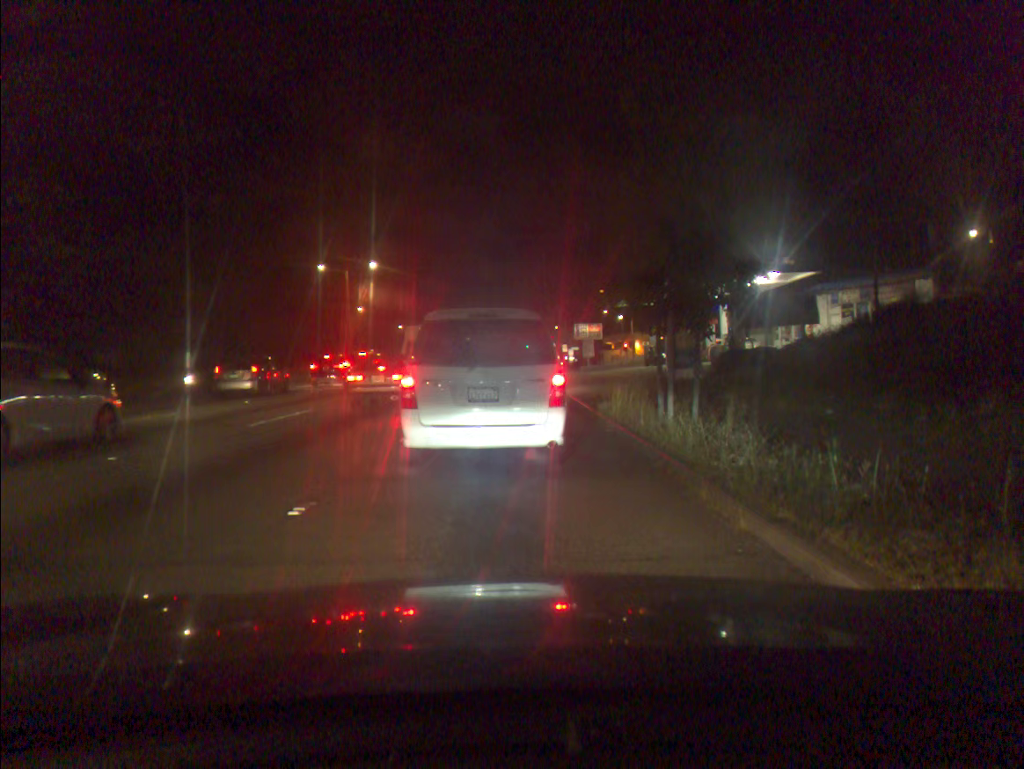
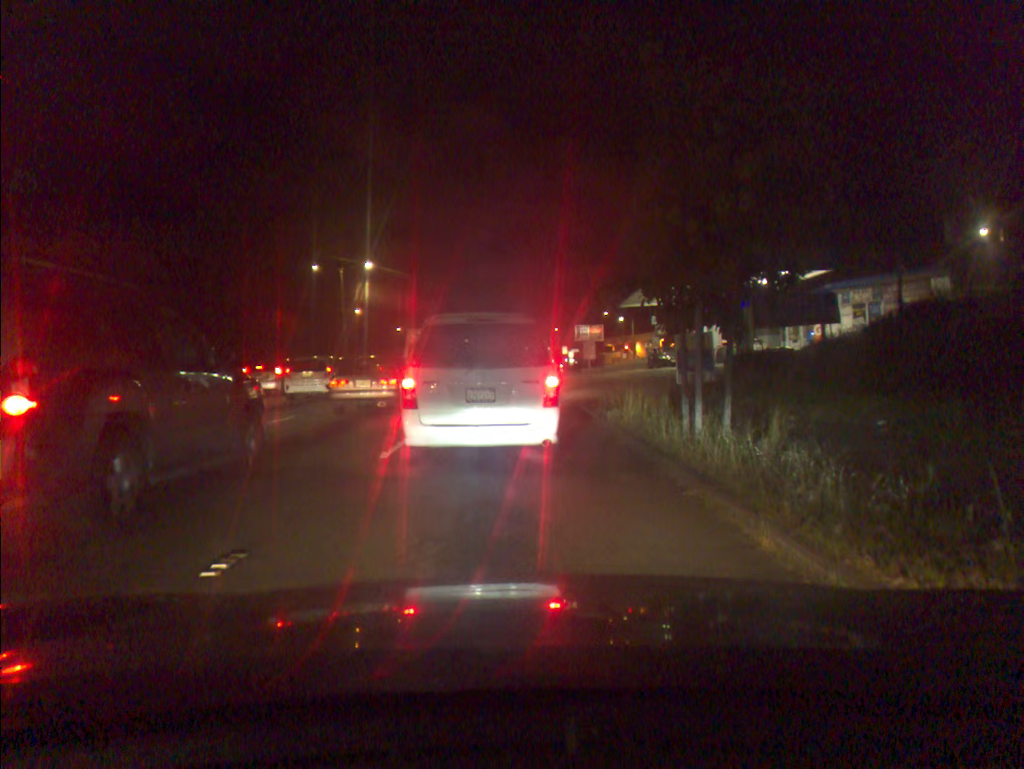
(0.0, +1.6) m; 0°
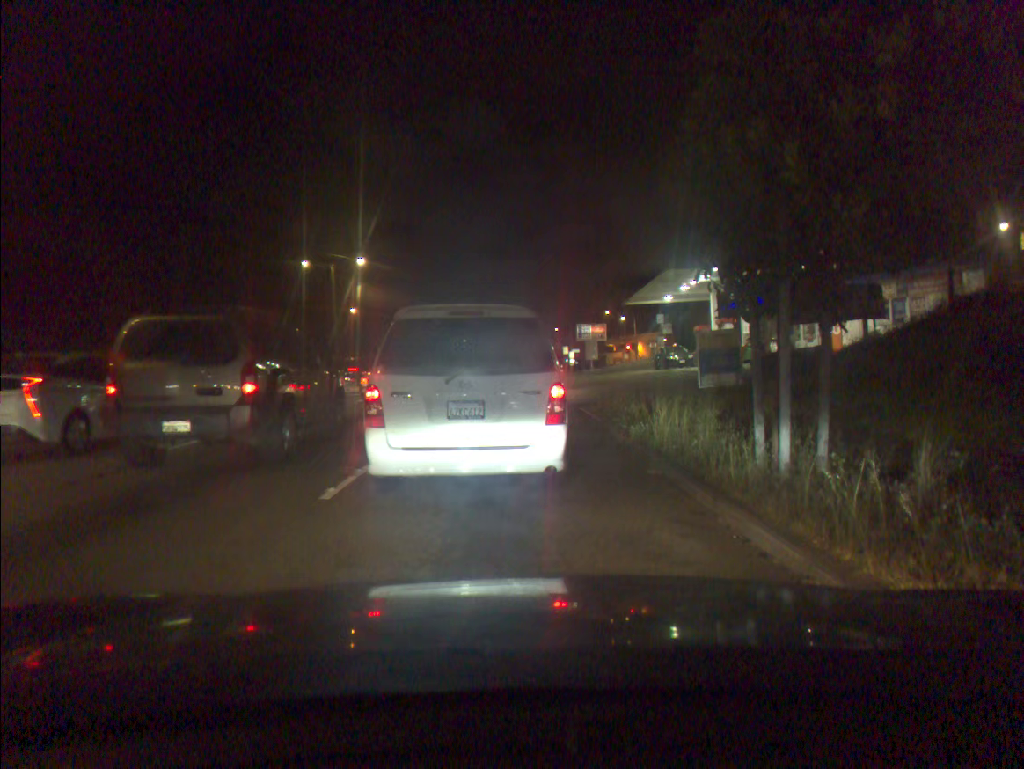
(0.0, +2.8) m; 0°
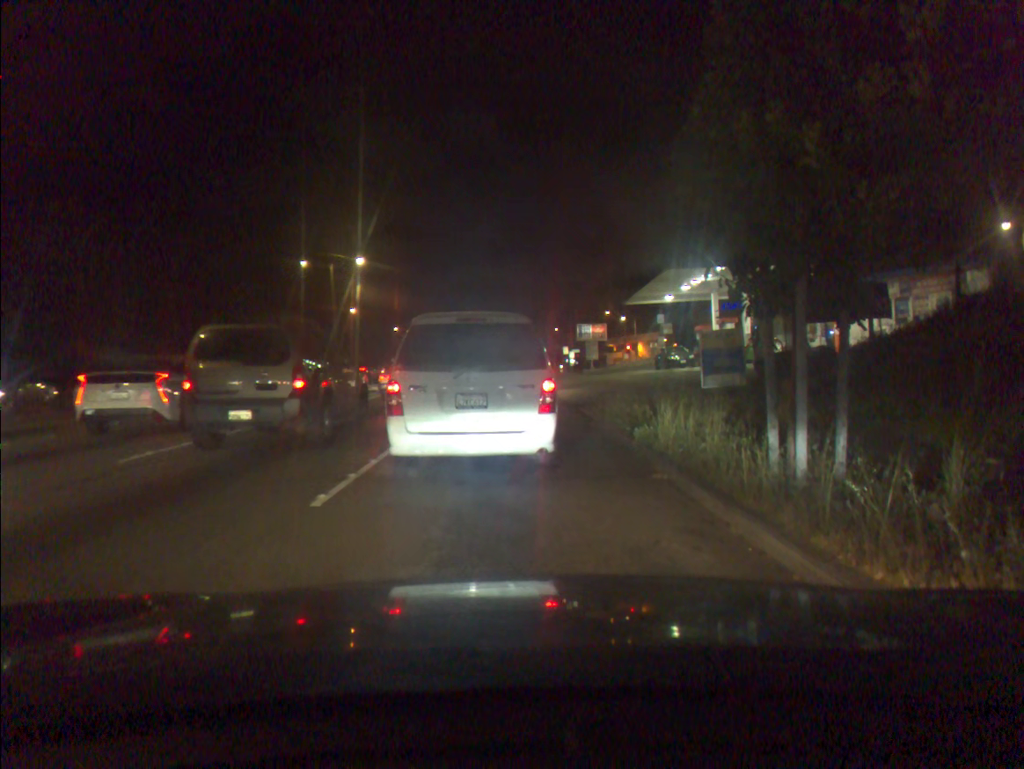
(0.0, +0.3) m; 0°
